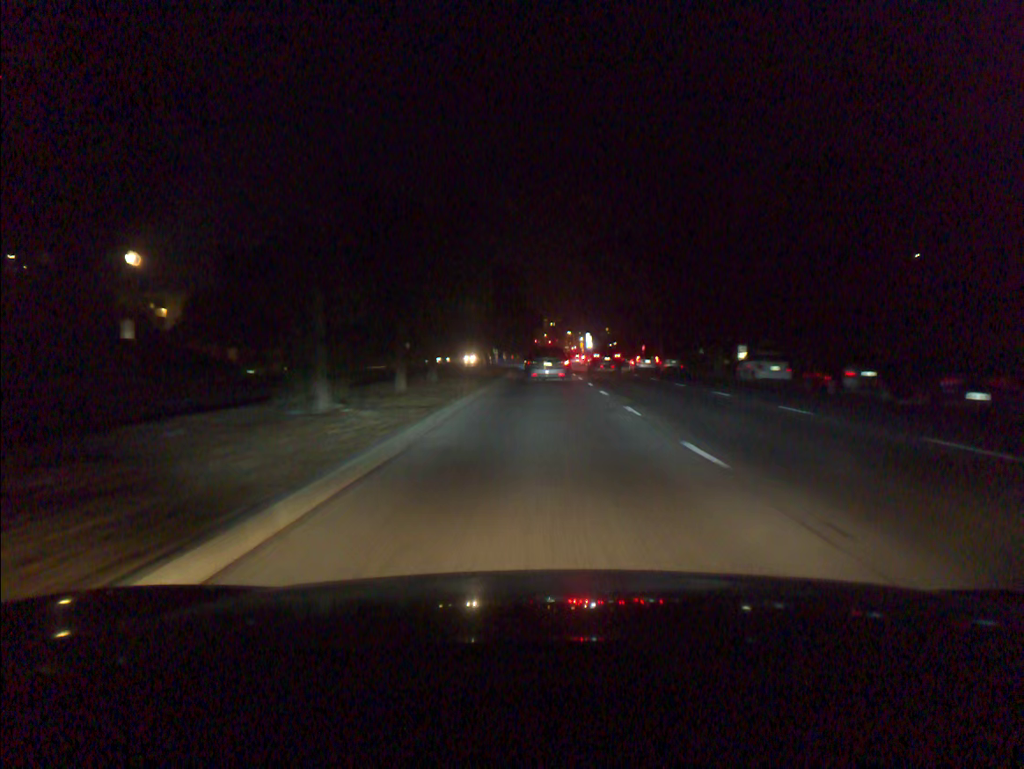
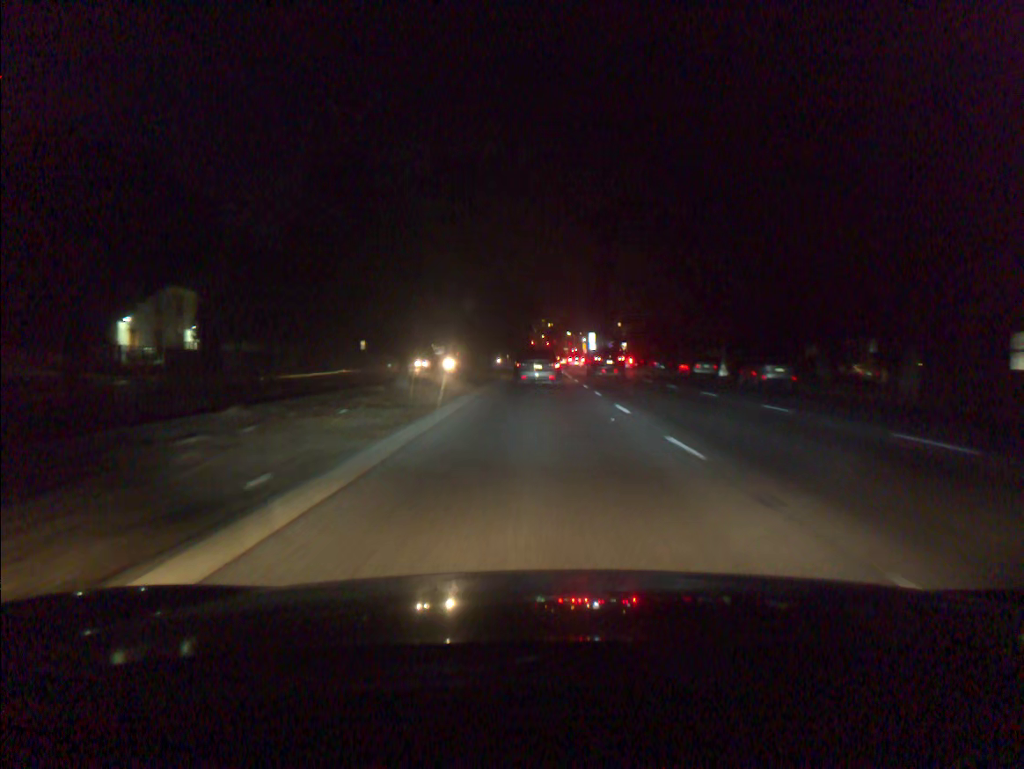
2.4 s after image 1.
(0.0, +28.3) m; 0°
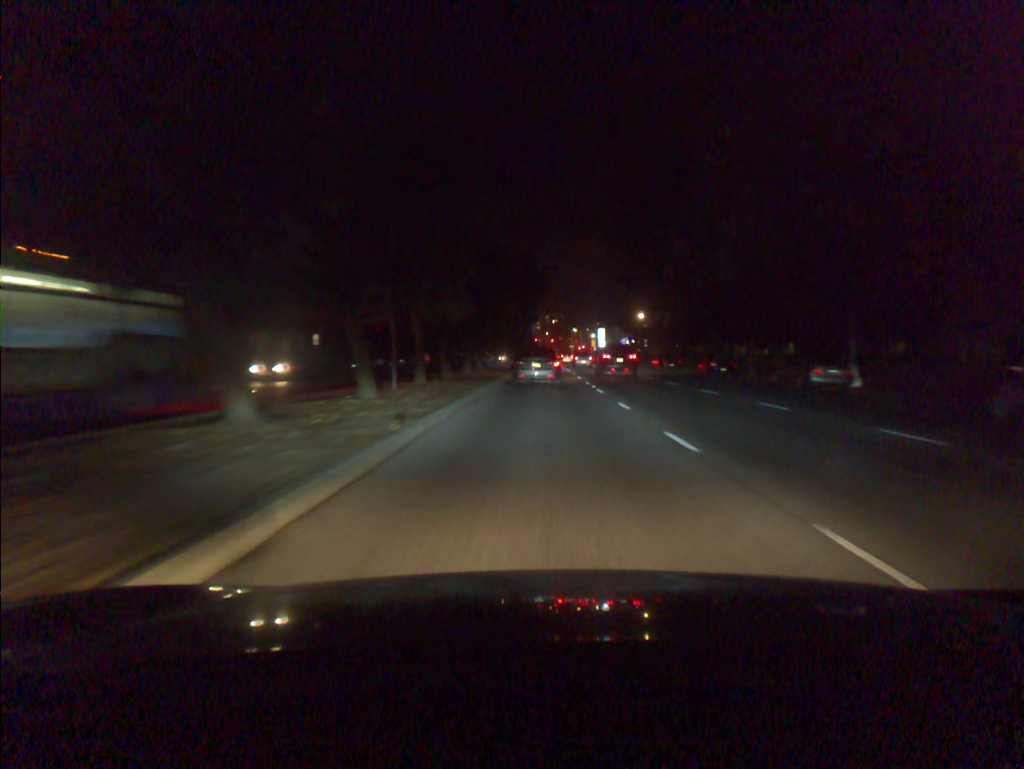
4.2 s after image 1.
(-0.1, +20.7) m; 0°
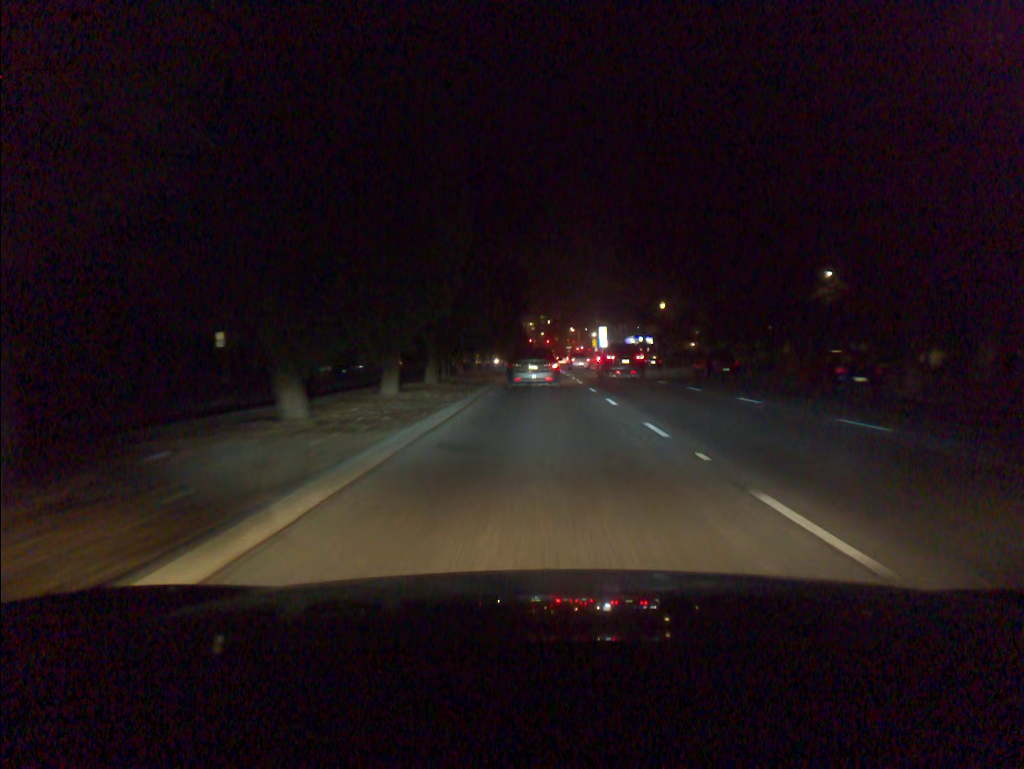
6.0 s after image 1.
(+0.1, +20.2) m; +1°
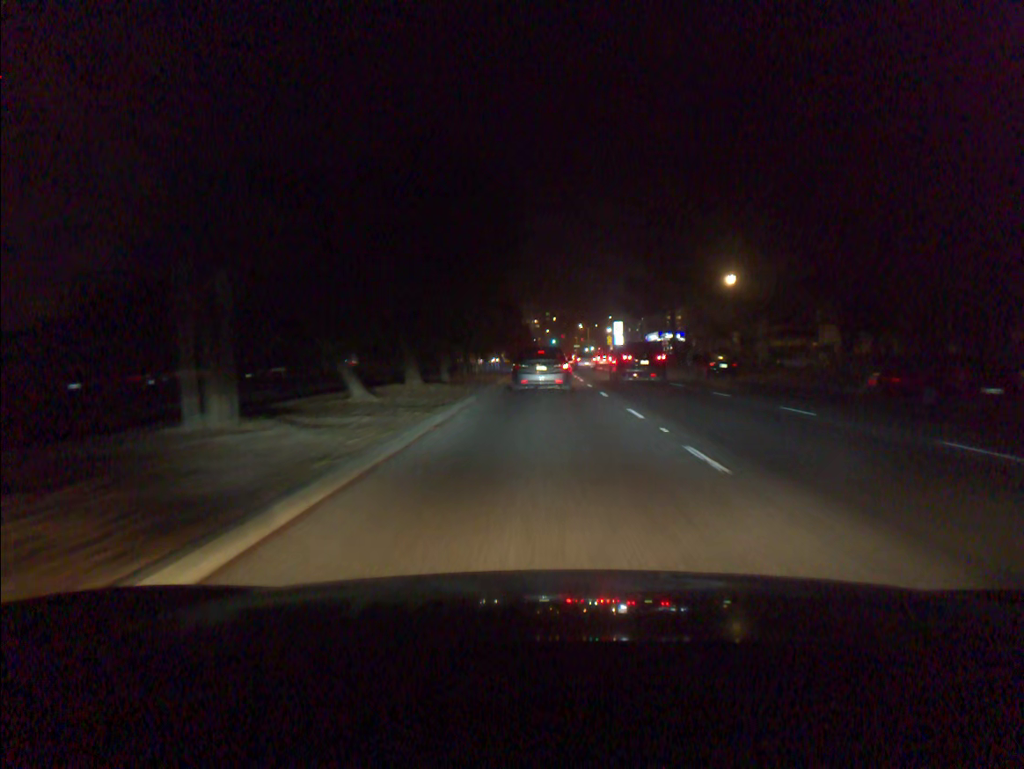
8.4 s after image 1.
(-0.1, +25.6) m; 0°
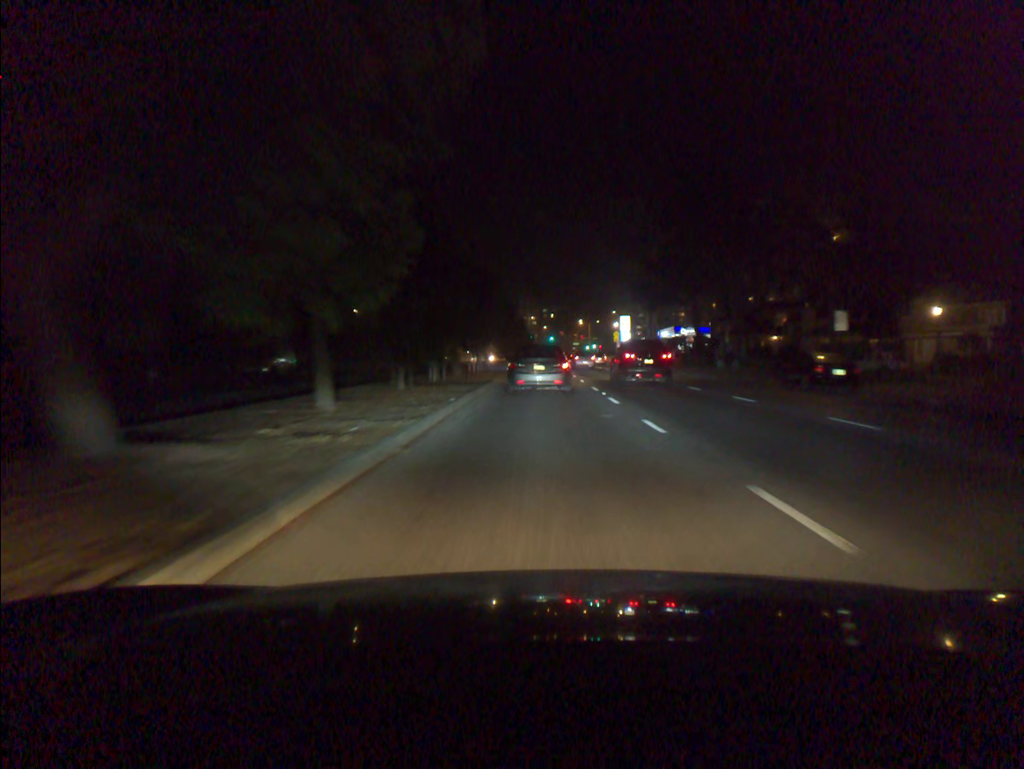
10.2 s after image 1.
(-0.1, +17.9) m; 0°
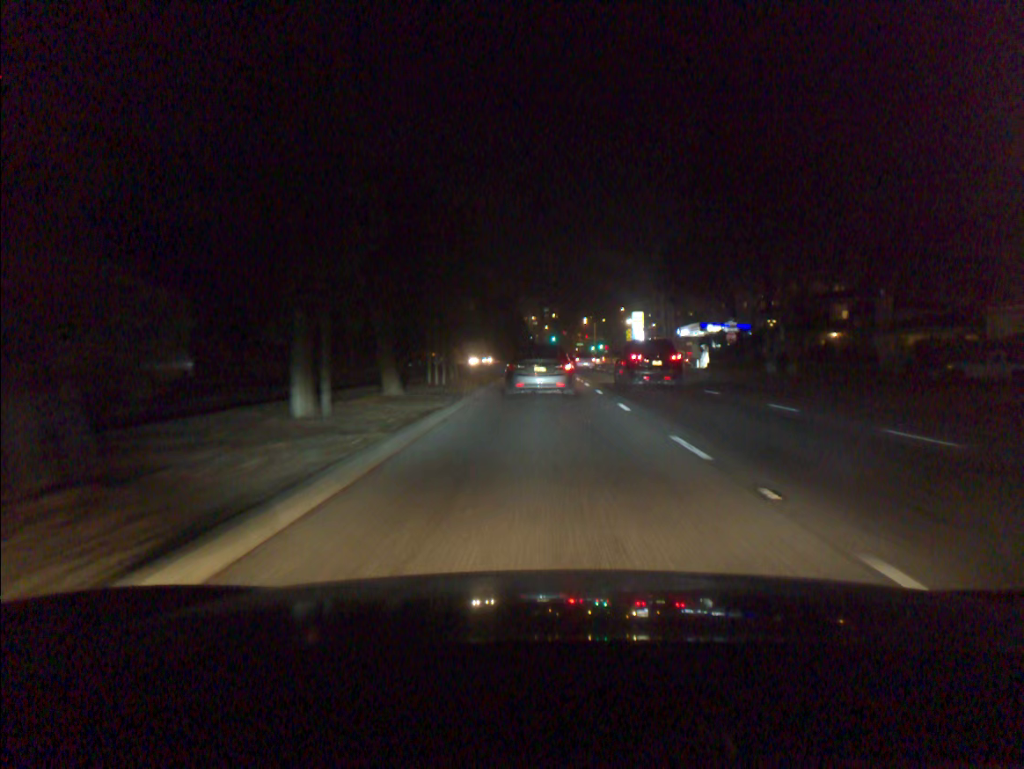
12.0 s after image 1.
(0.0, +16.8) m; 0°
